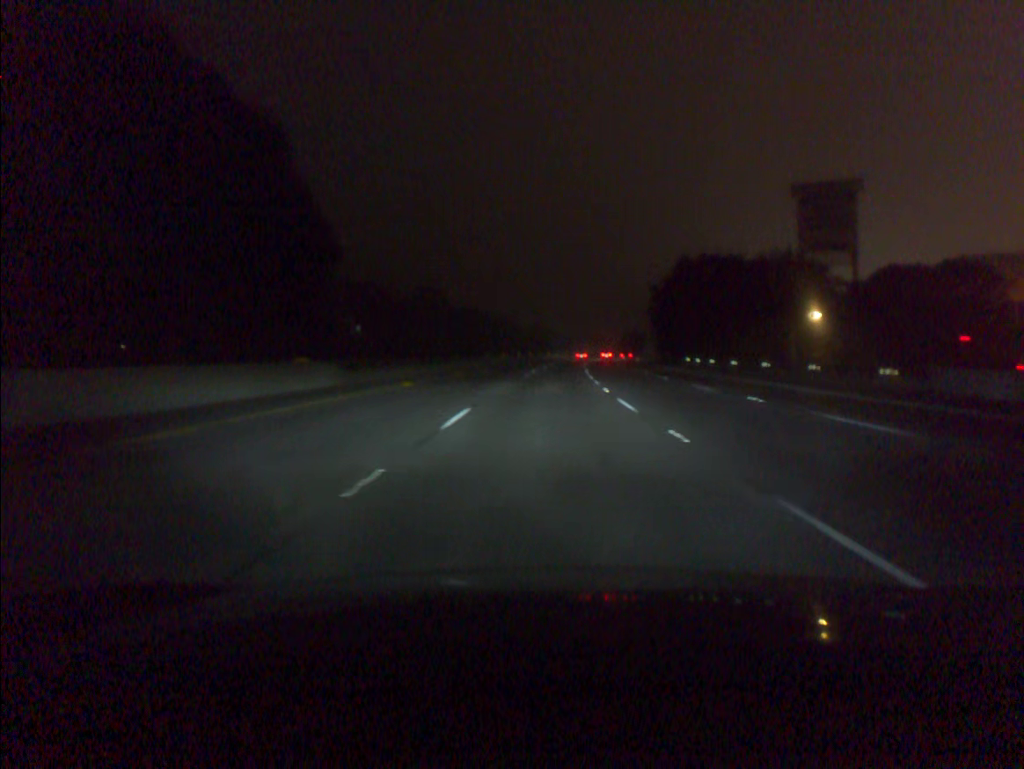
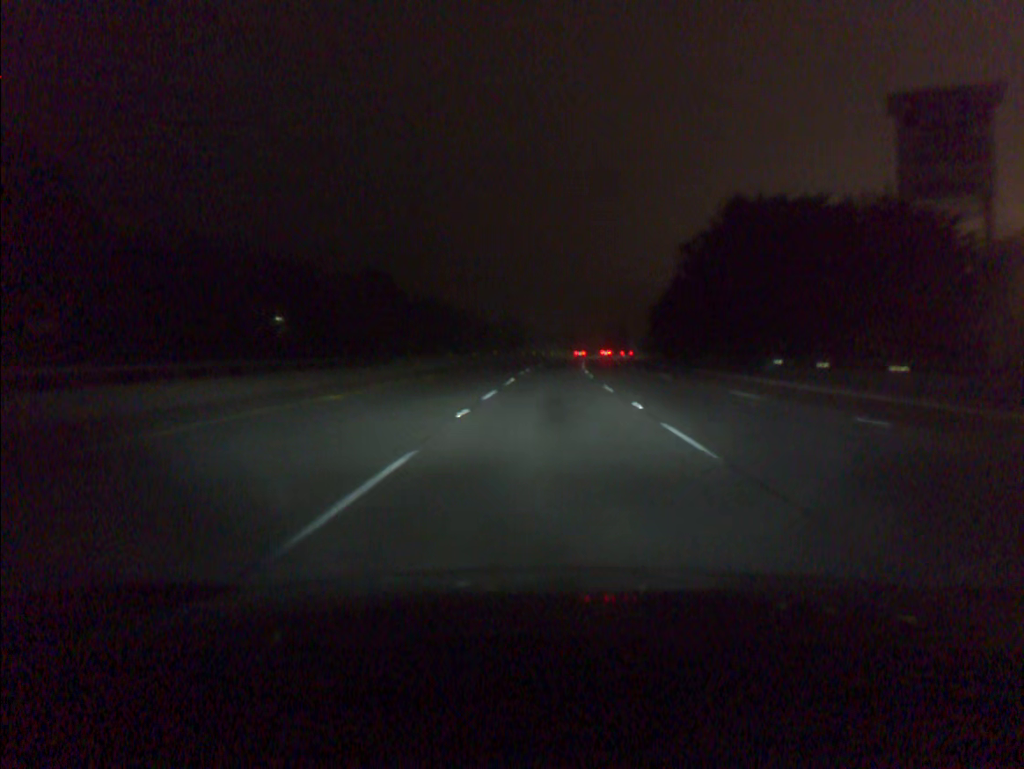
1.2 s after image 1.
(+0.6, +37.3) m; +2°
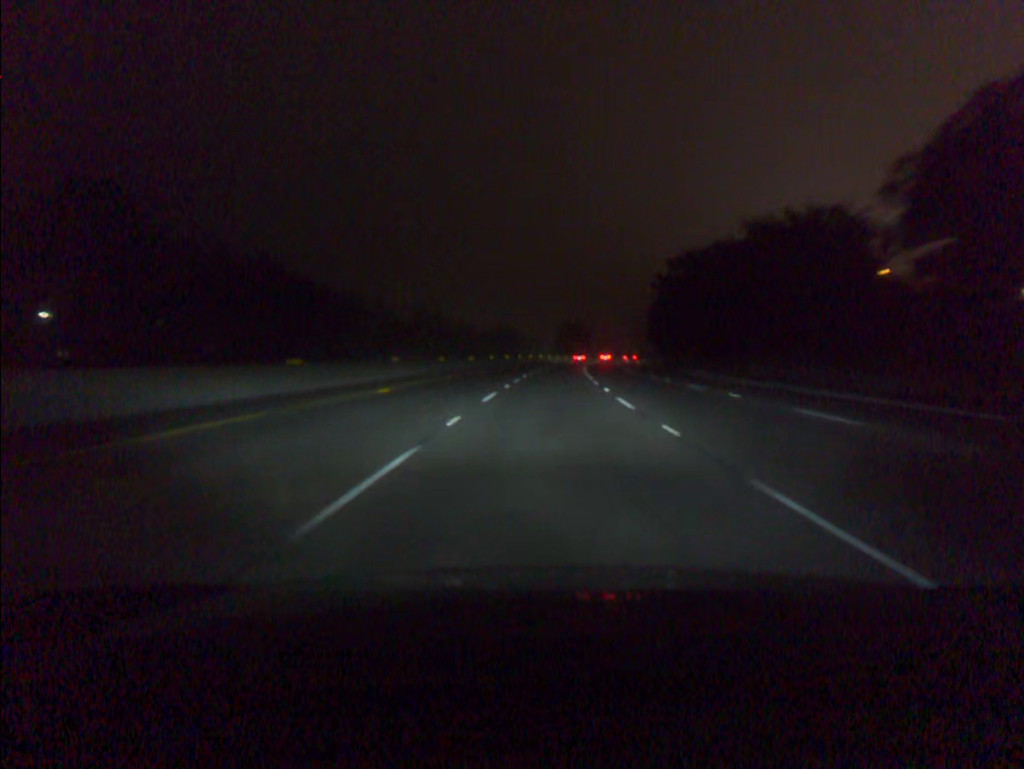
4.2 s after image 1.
(+3.6, +93.2) m; +4°
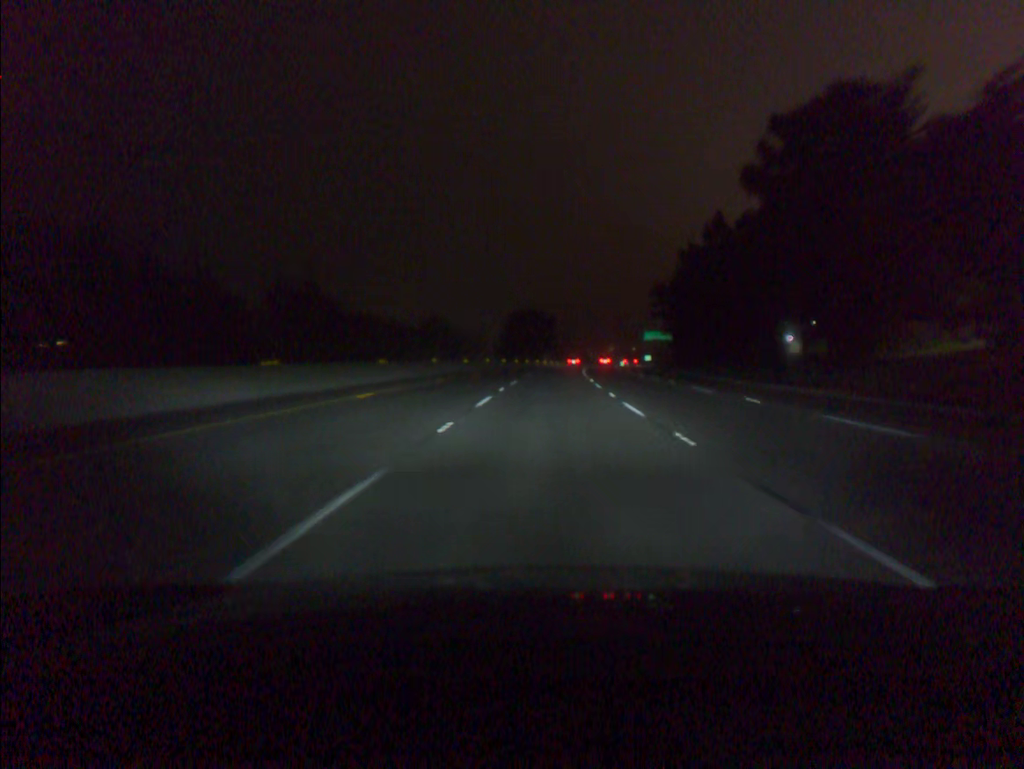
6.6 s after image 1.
(+2.5, +74.9) m; +4°
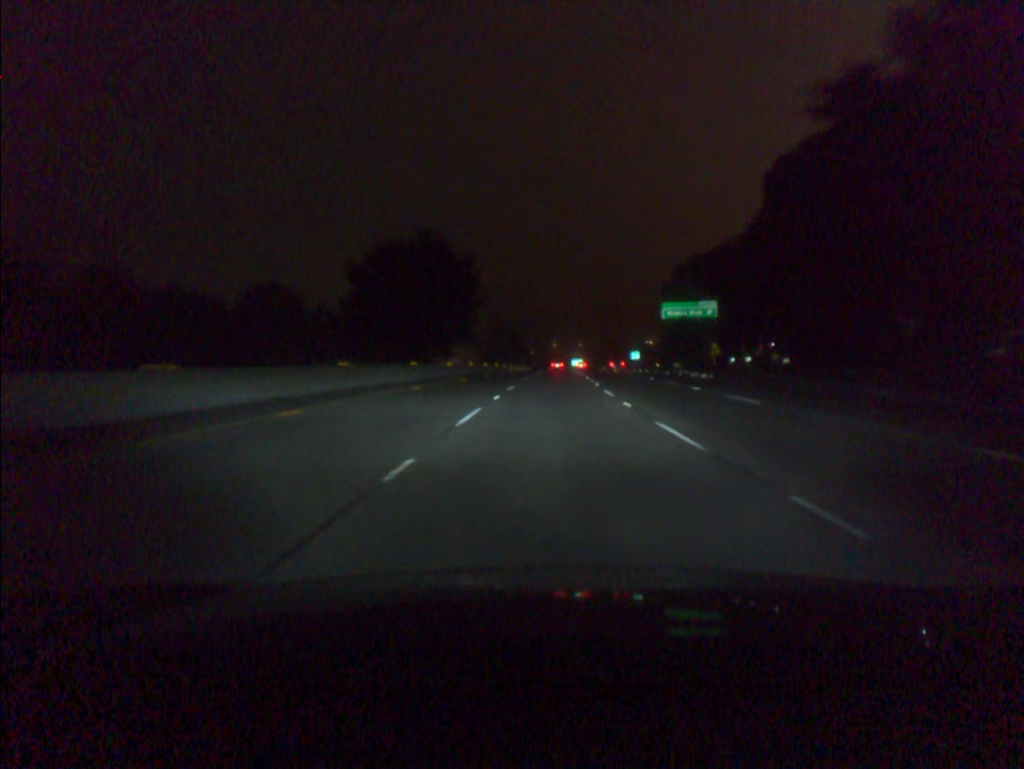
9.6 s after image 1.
(+3.4, +93.7) m; +4°
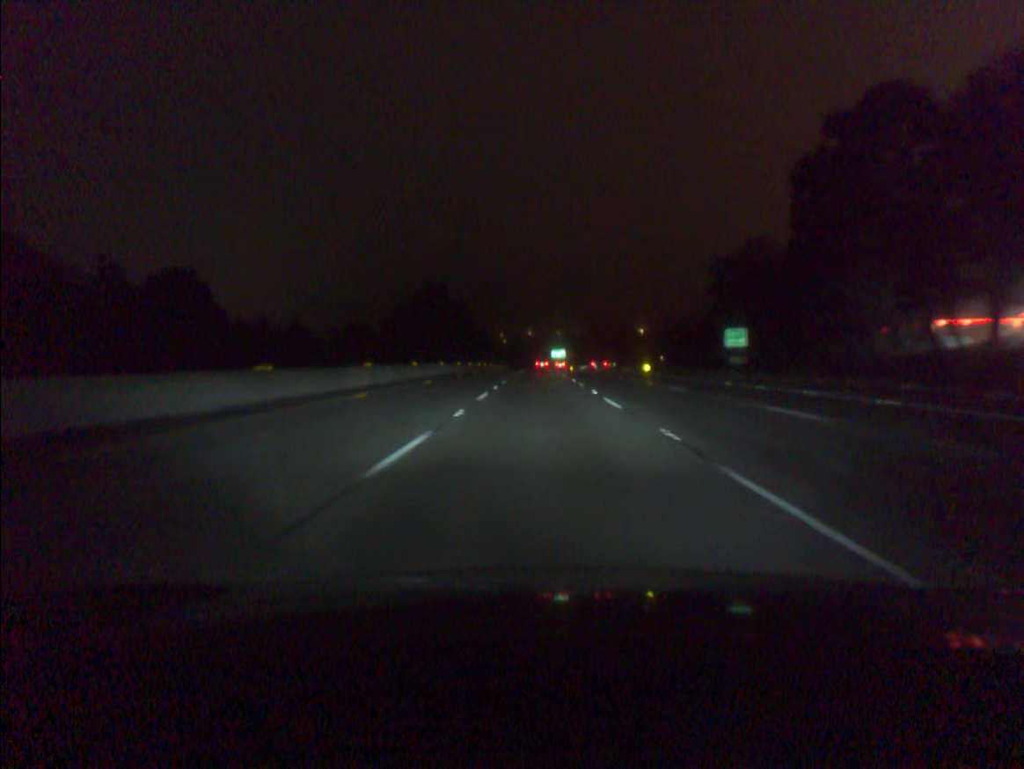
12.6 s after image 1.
(+2.4, +94.1) m; +2°
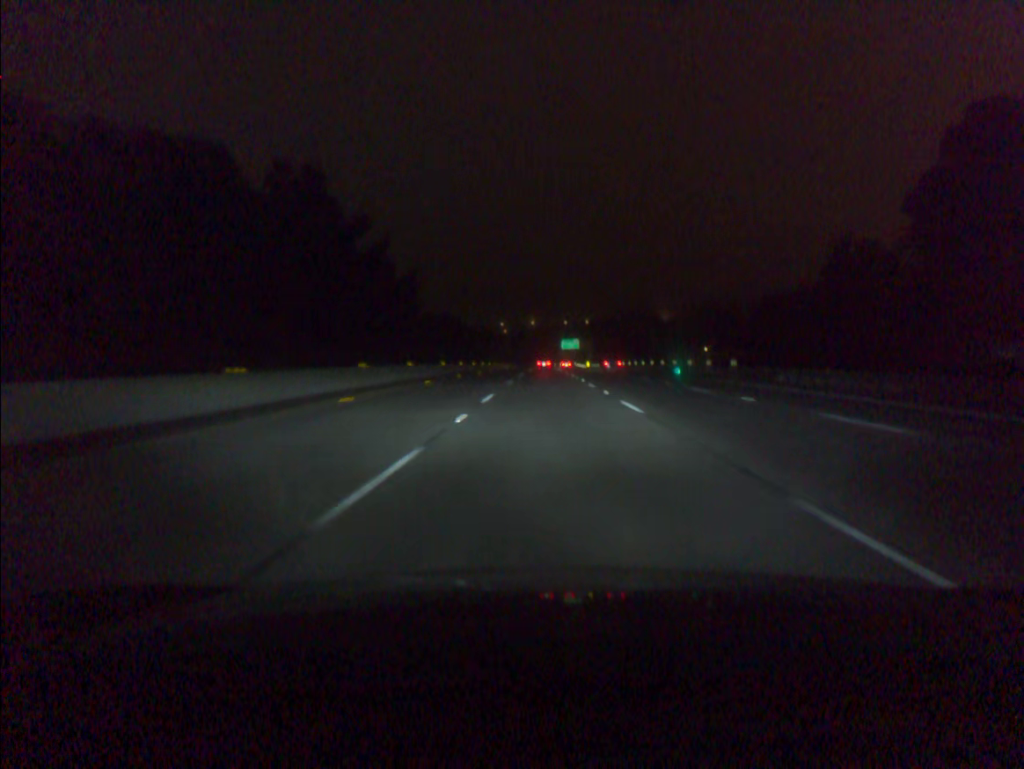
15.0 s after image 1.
(-0.2, +75.7) m; 0°
